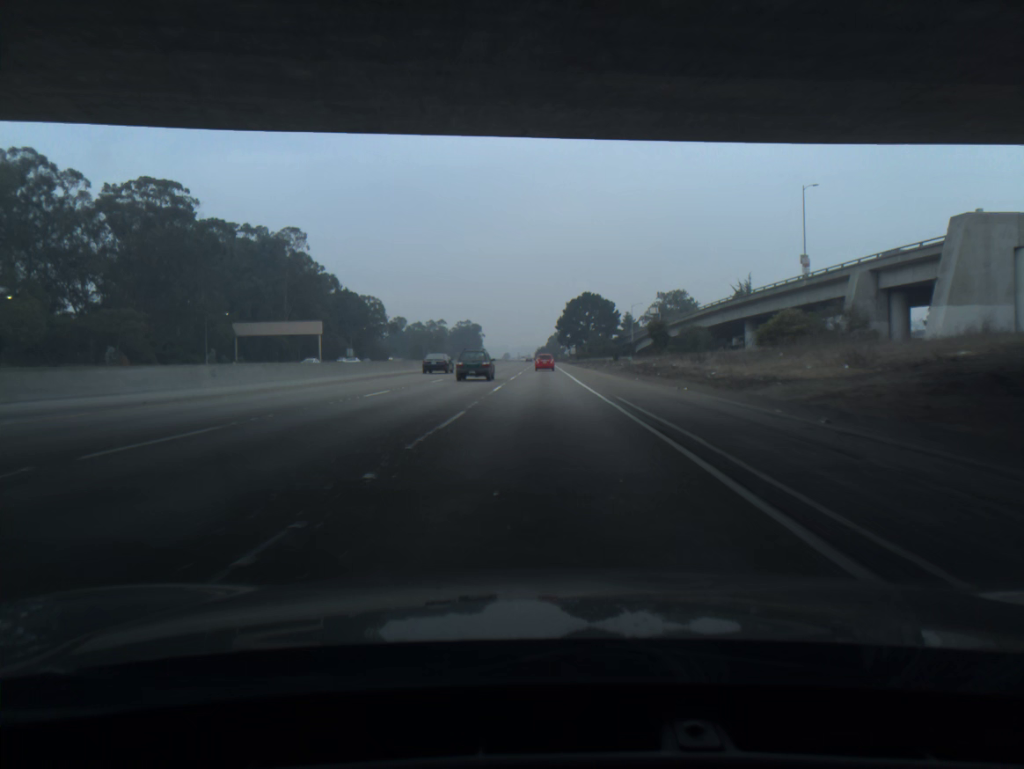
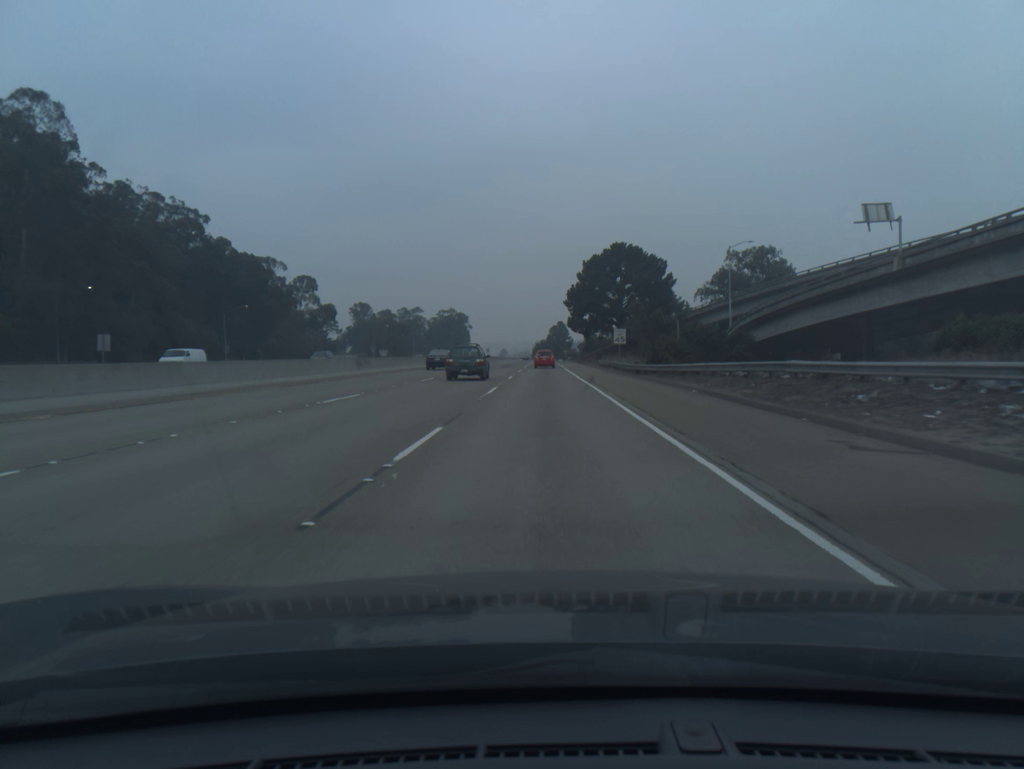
(+0.1, +91.7) m; 0°
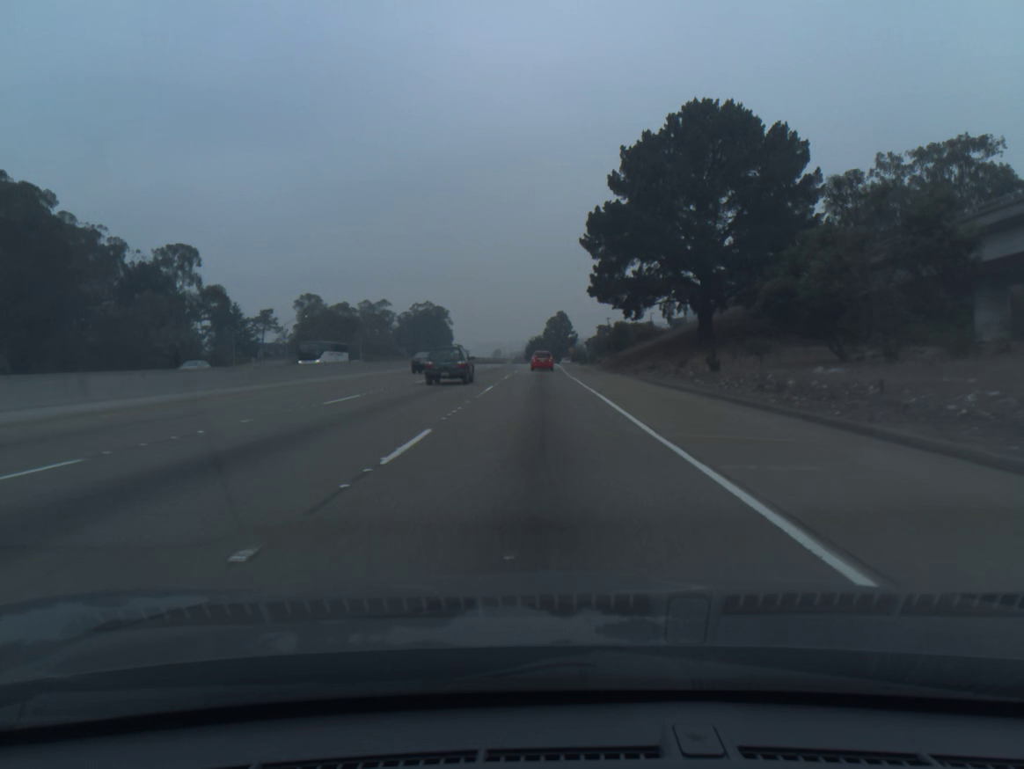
(+0.3, +72.0) m; 0°
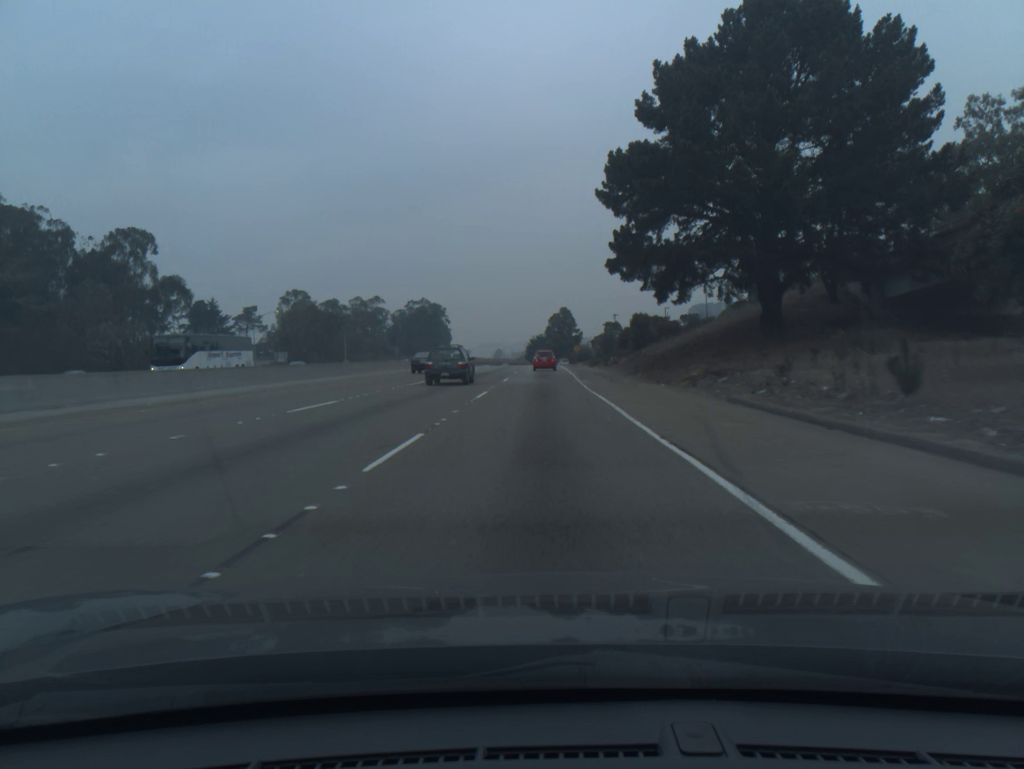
(-0.1, +17.5) m; 0°
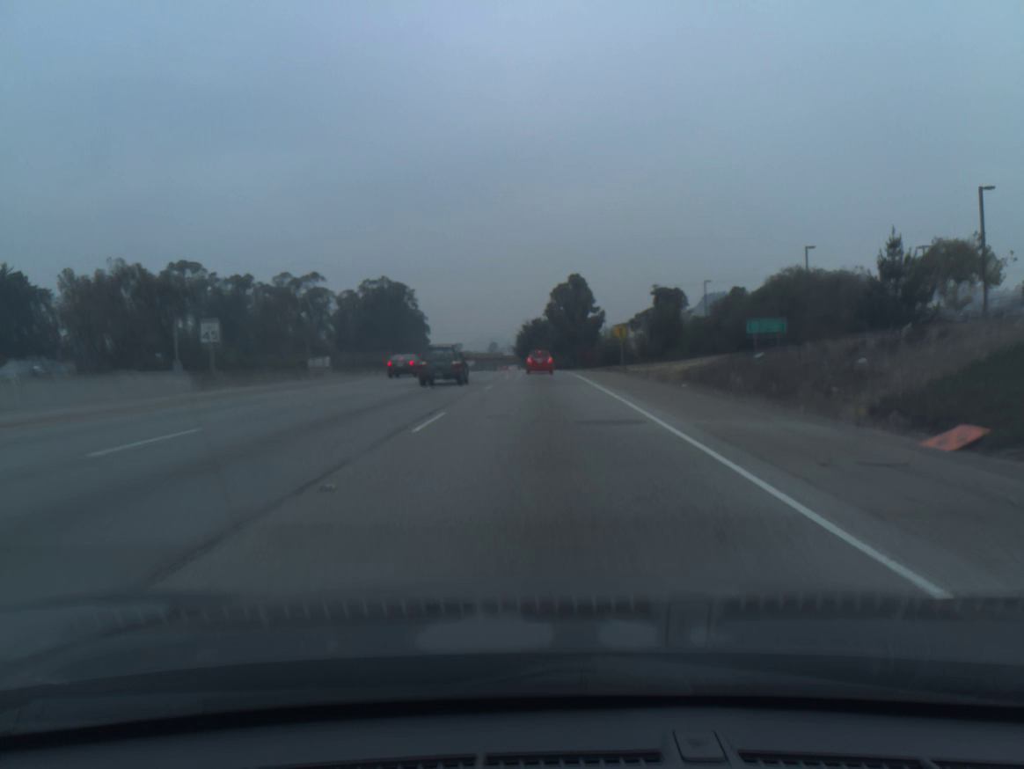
(0.0, +82.3) m; 0°
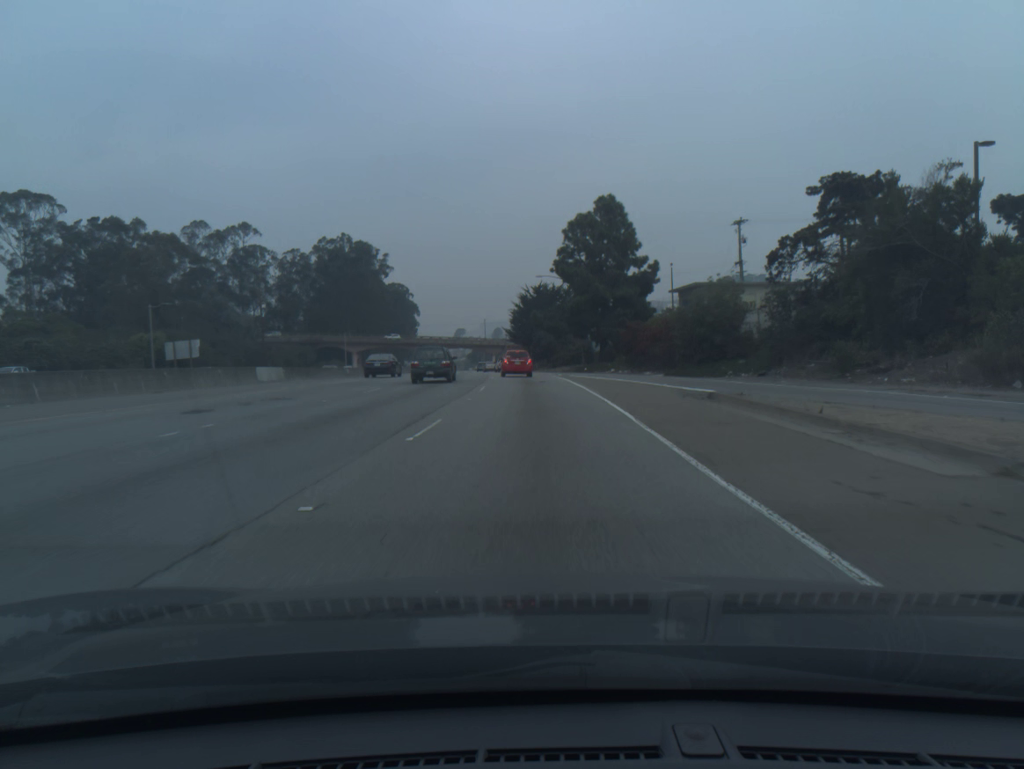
(-0.2, +59.5) m; -1°
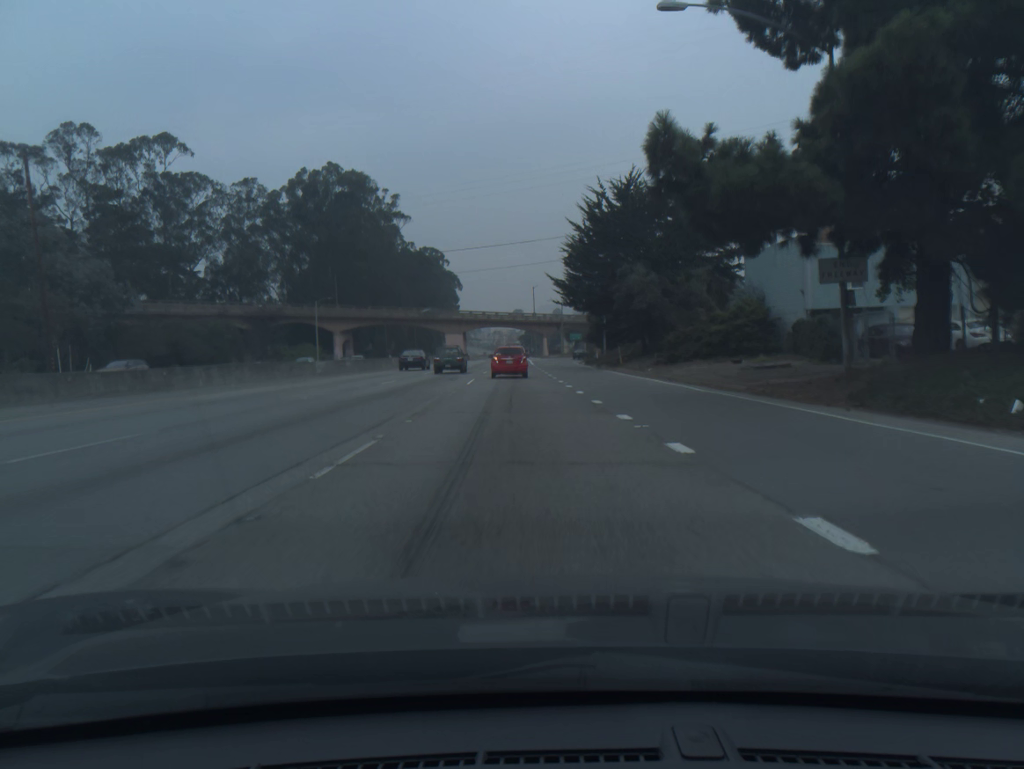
(-2.1, +62.1) m; -4°
